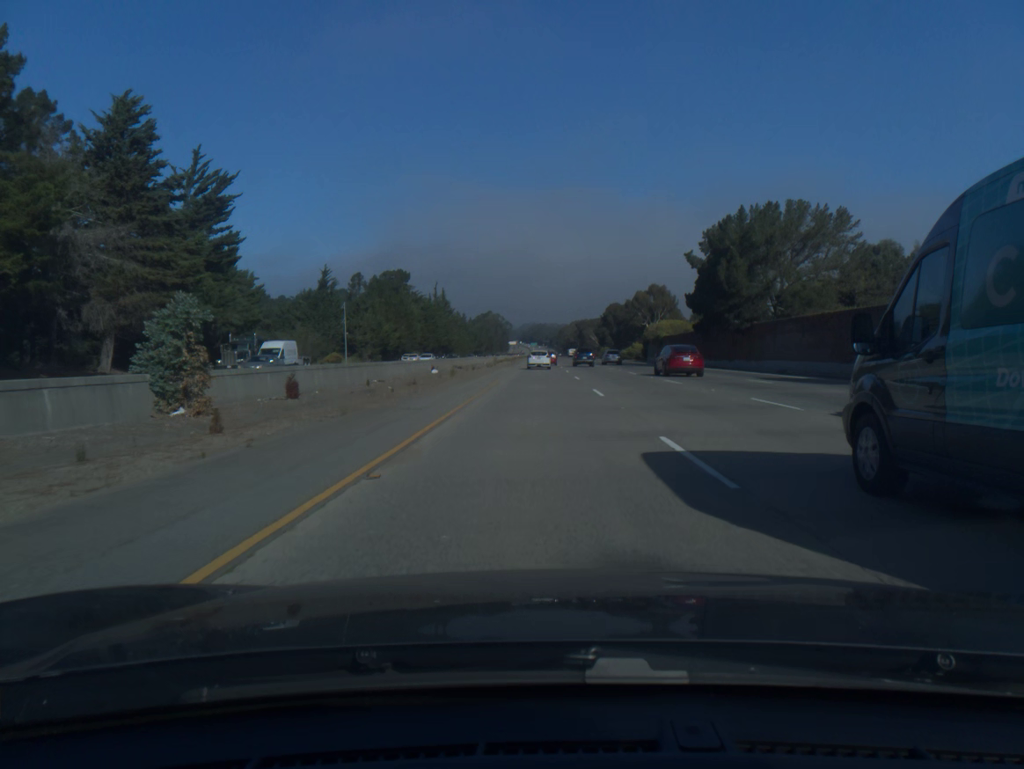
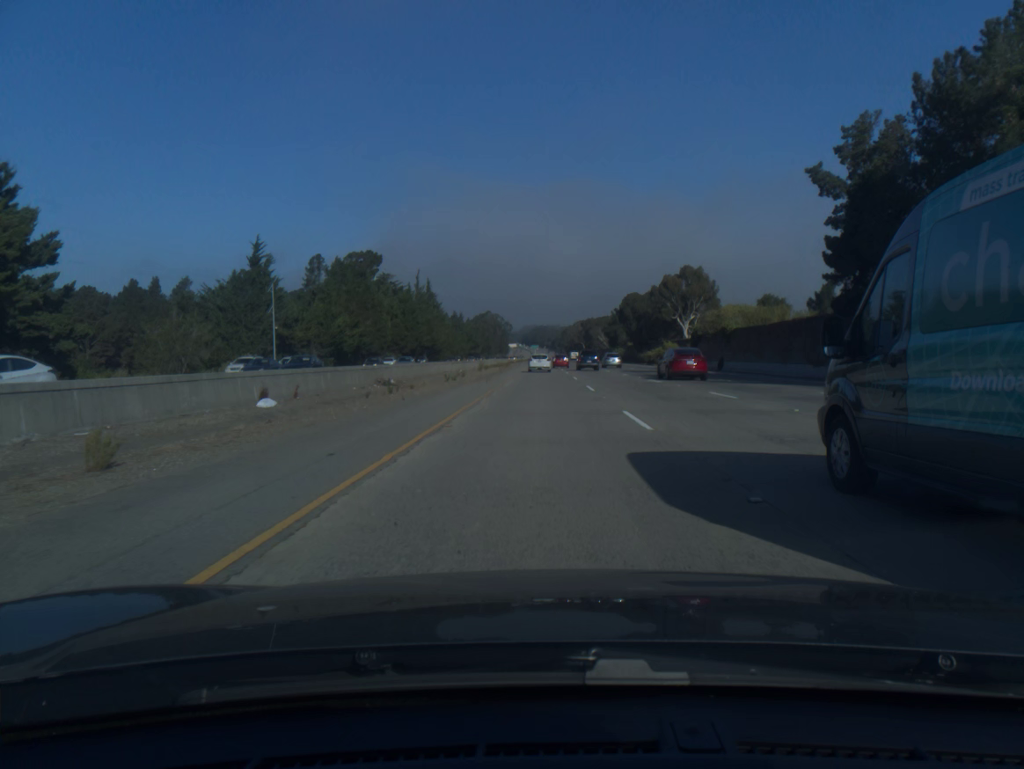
(-0.1, +38.2) m; 0°
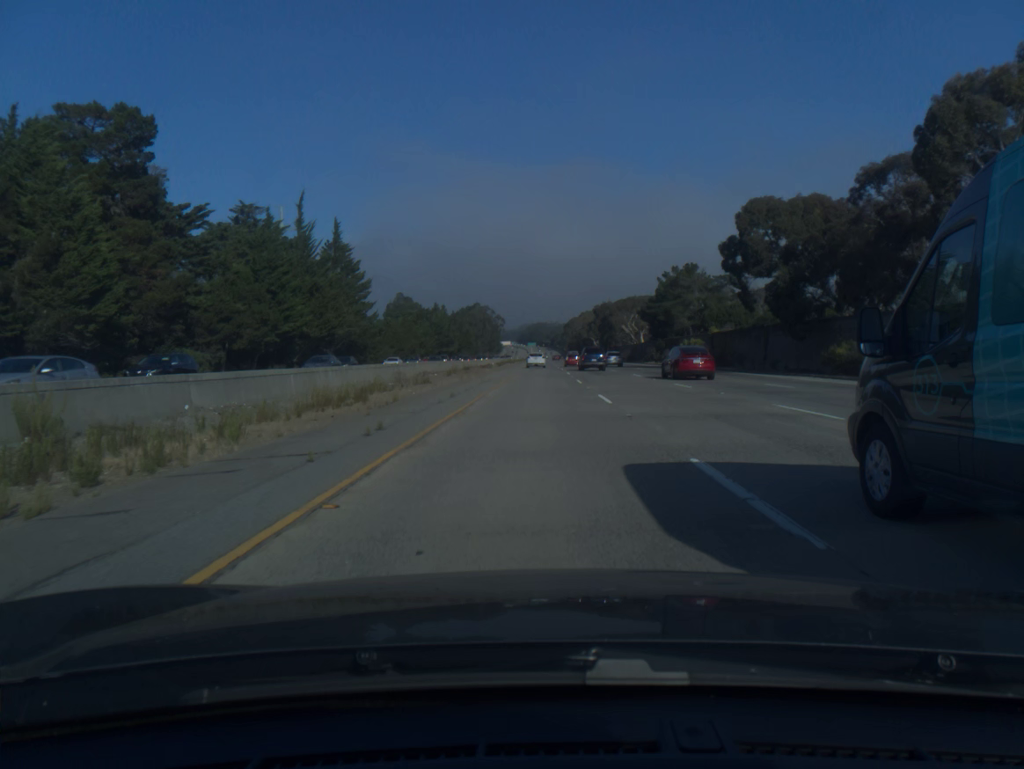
(+0.3, +95.8) m; 0°
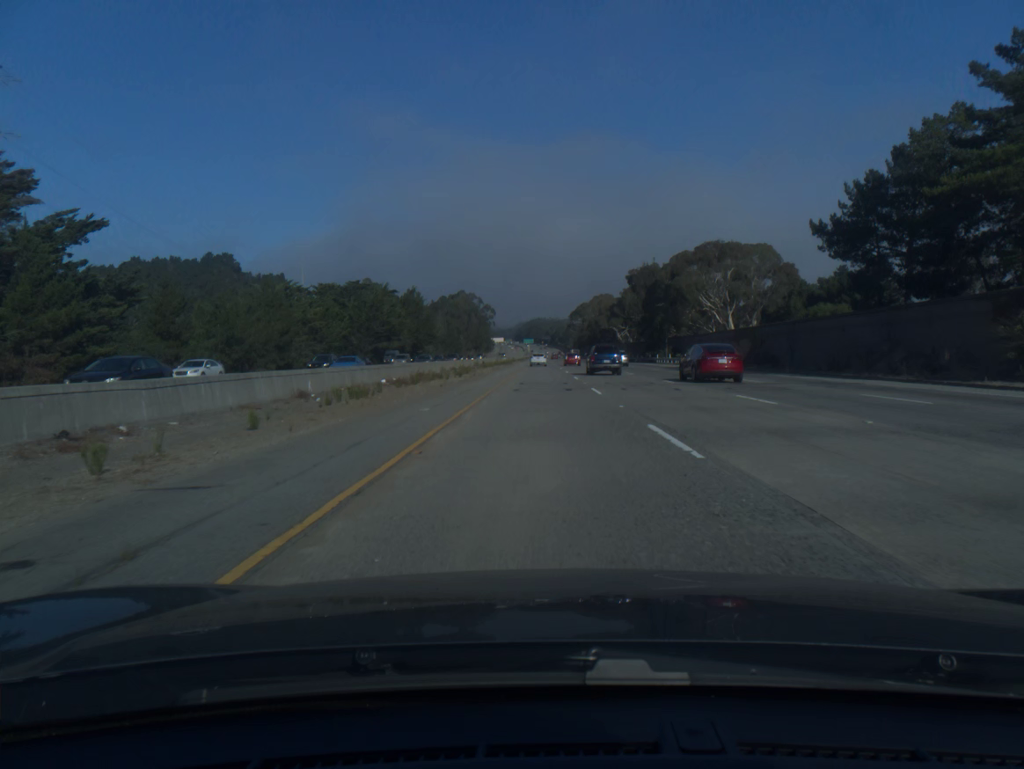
(-0.3, +97.8) m; 0°
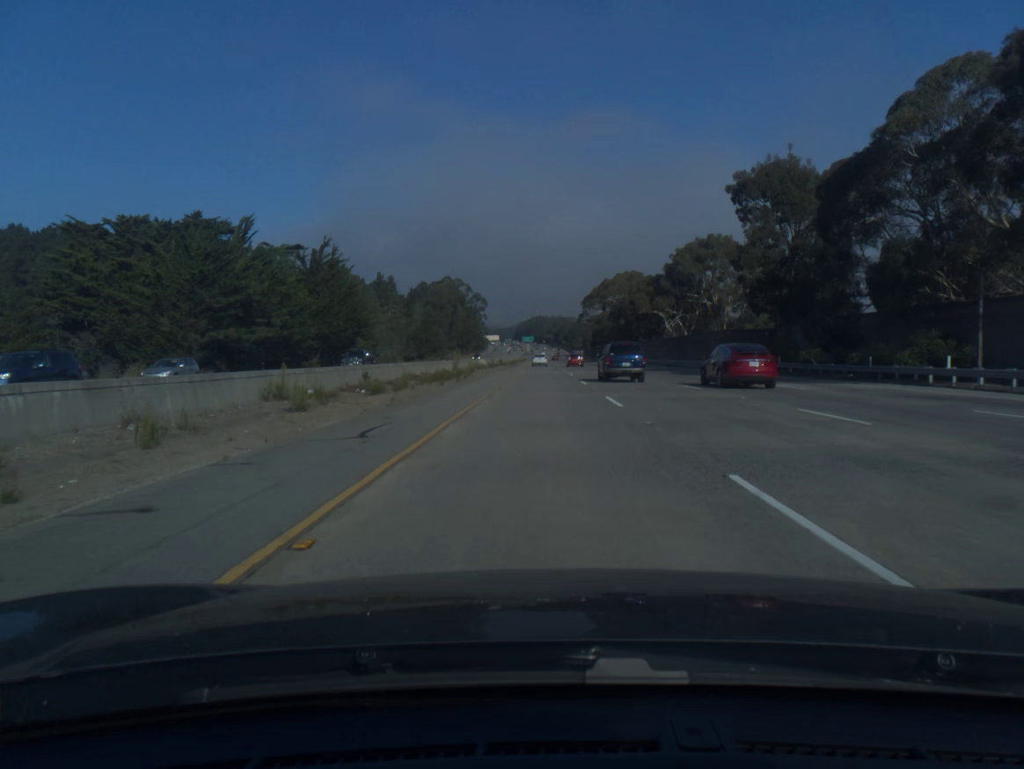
(-0.2, +78.6) m; 0°
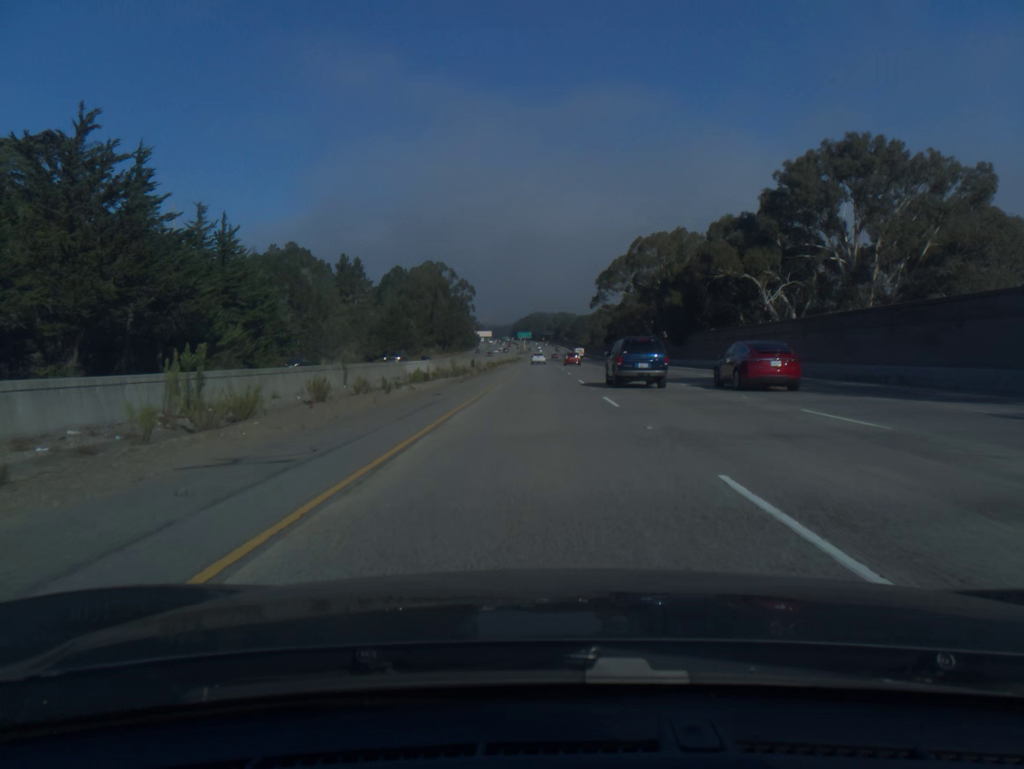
(+0.1, +58.9) m; 0°
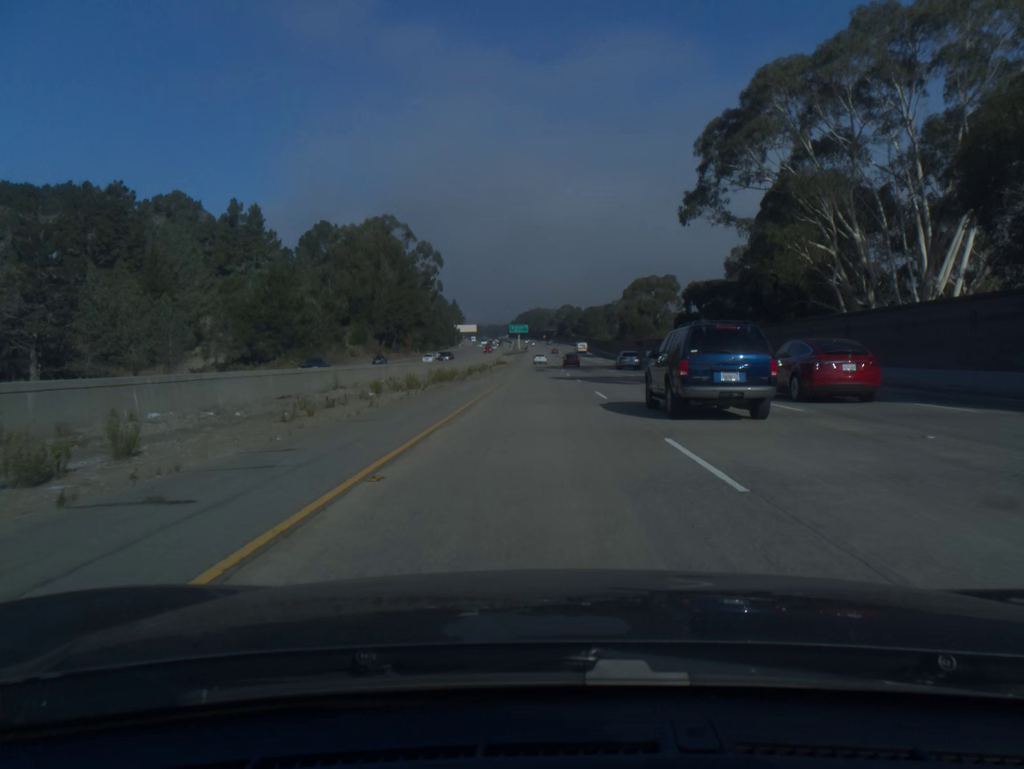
(0.0, +98.4) m; 0°
